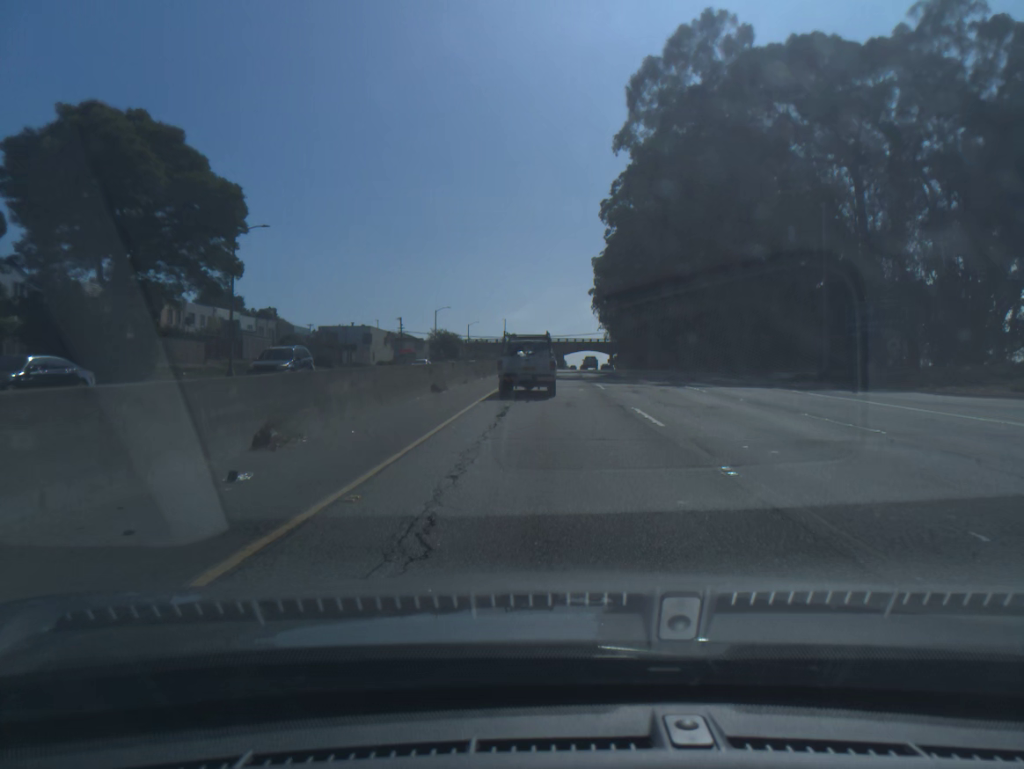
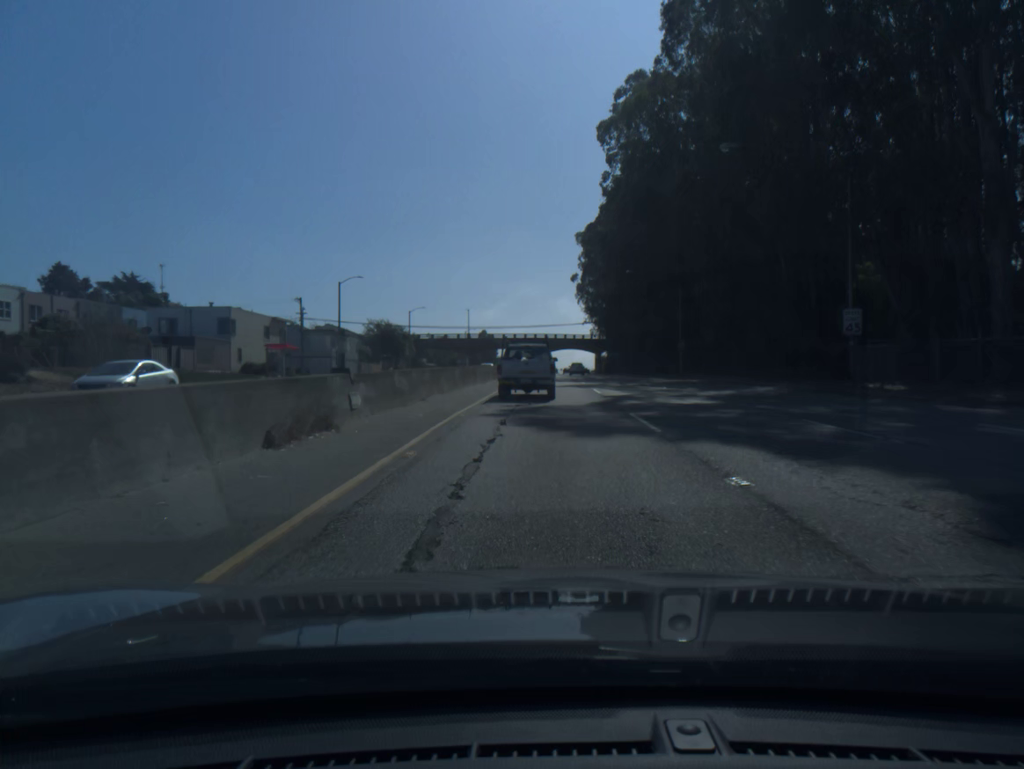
(+0.9, +45.5) m; +2°
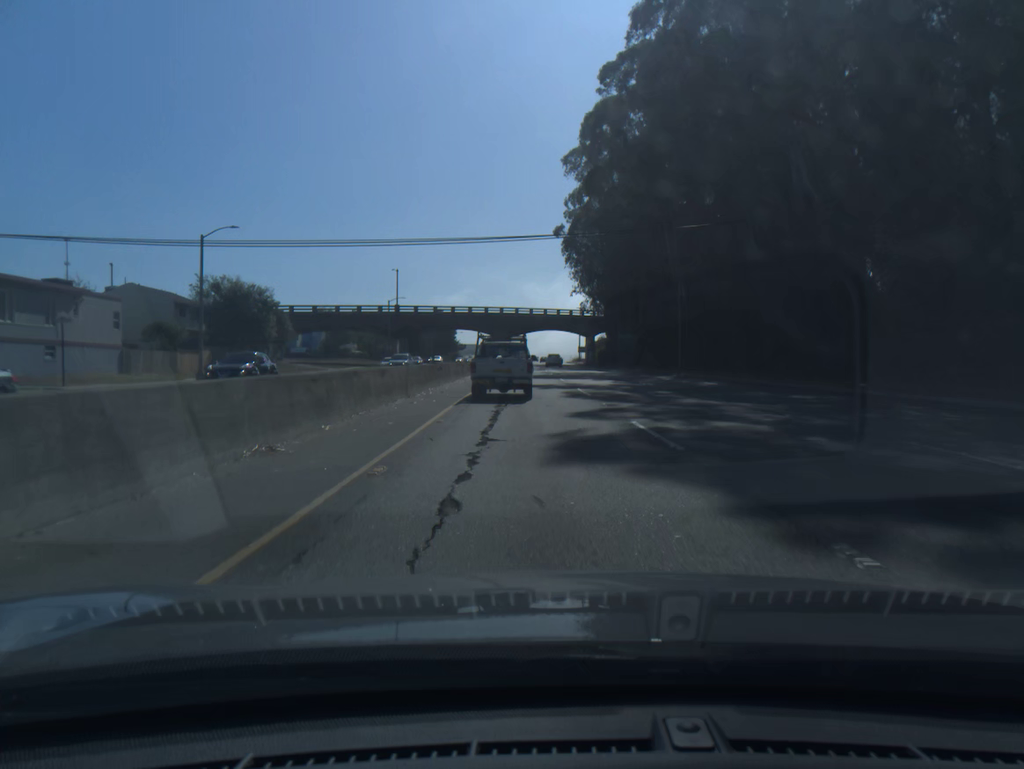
(+0.8, +61.7) m; +2°
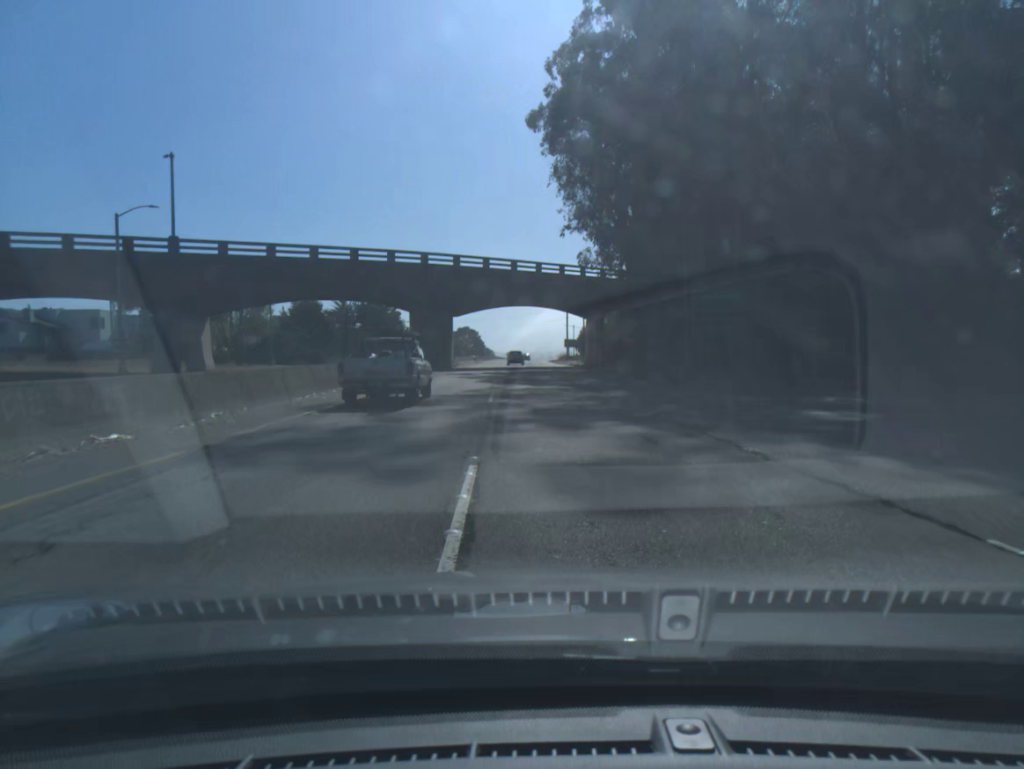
(+1.6, +64.6) m; +2°
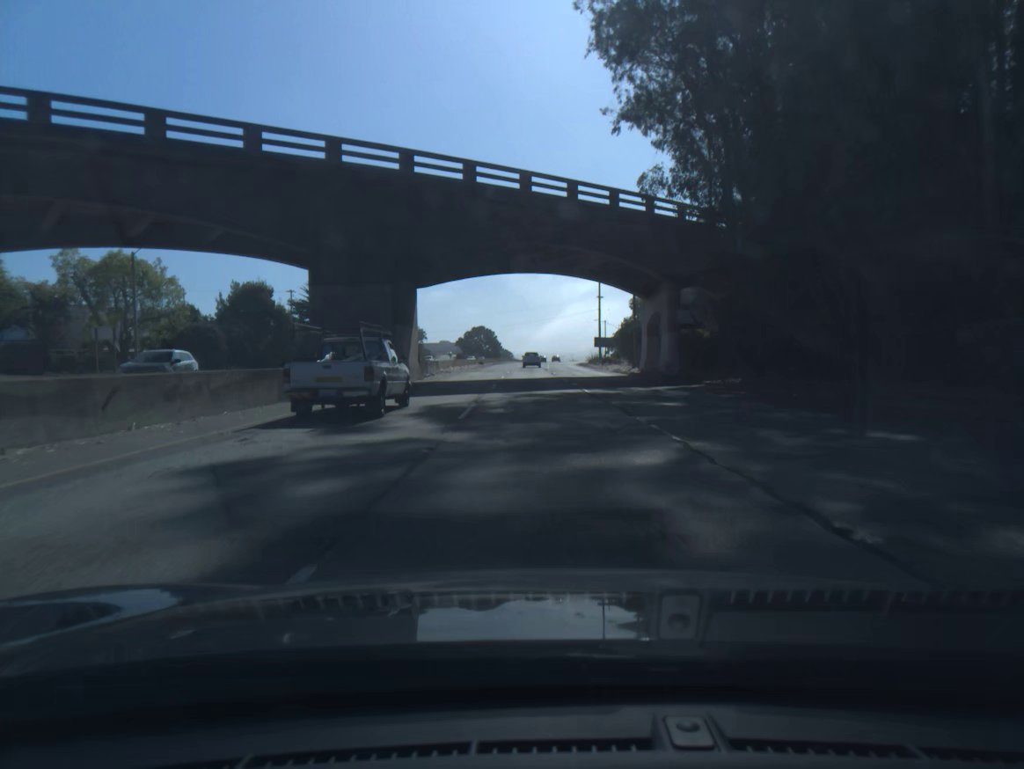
(-0.6, +34.0) m; -2°
